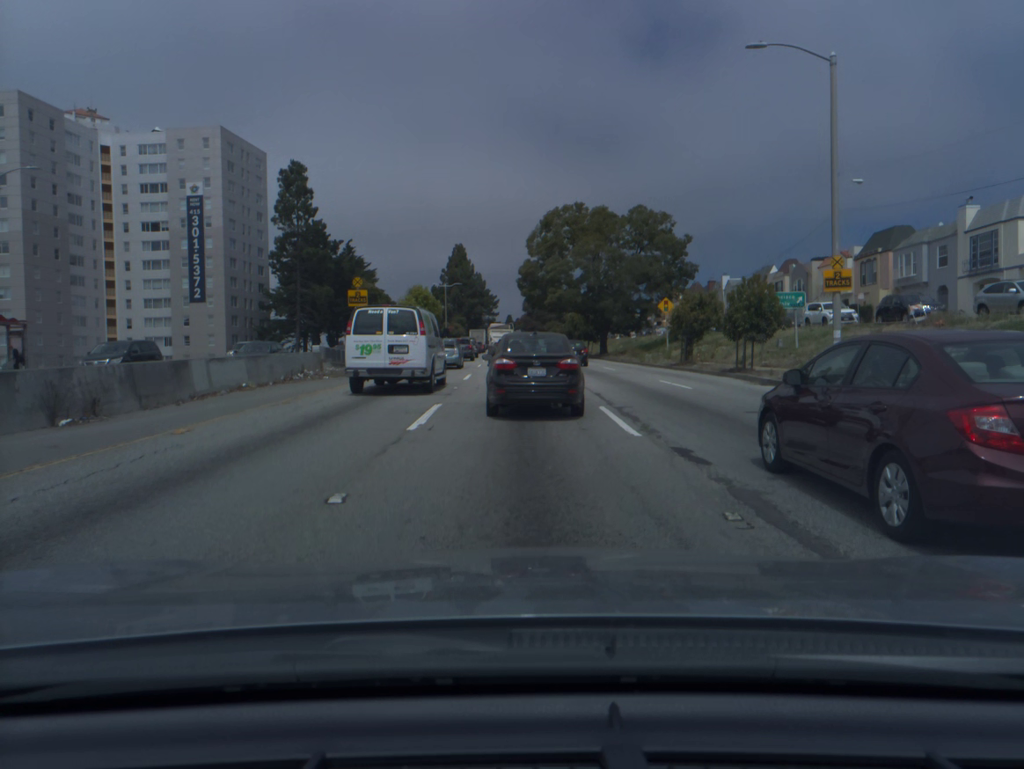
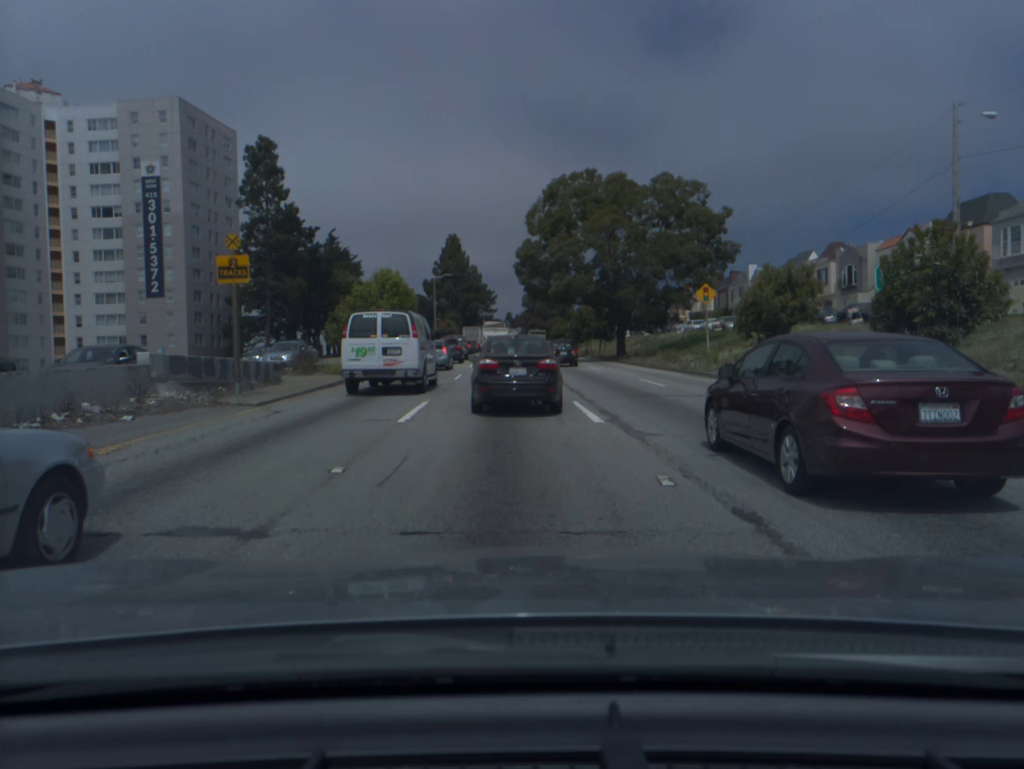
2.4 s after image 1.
(0.0, +13.1) m; 0°
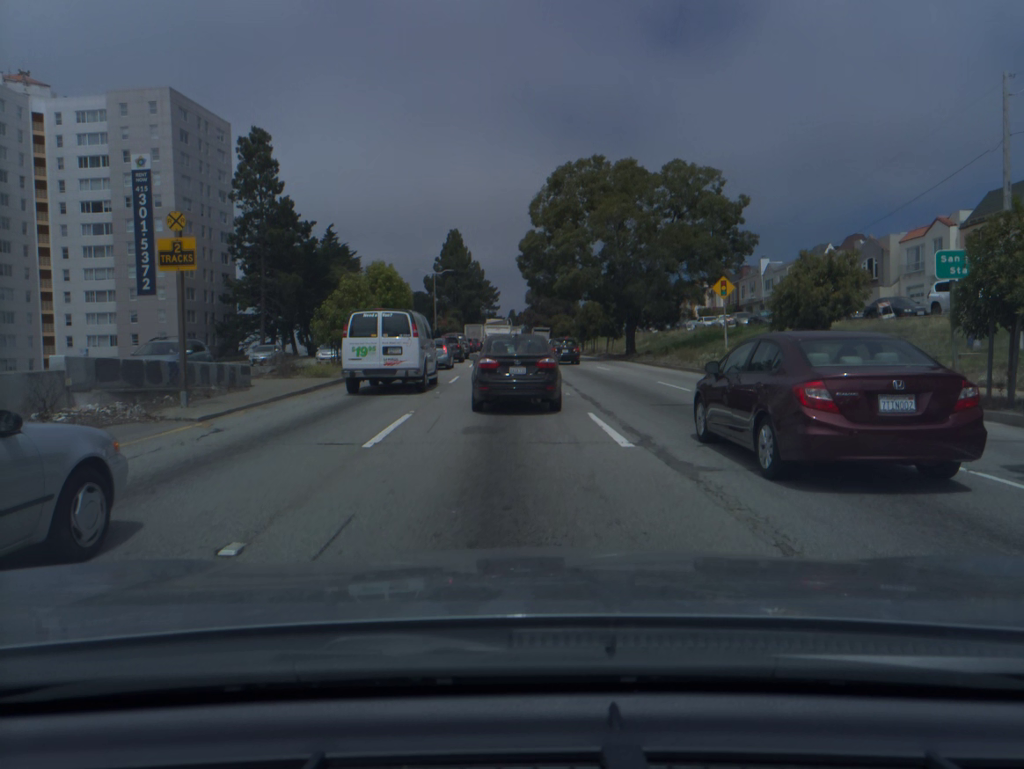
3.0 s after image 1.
(0.0, +3.0) m; 0°
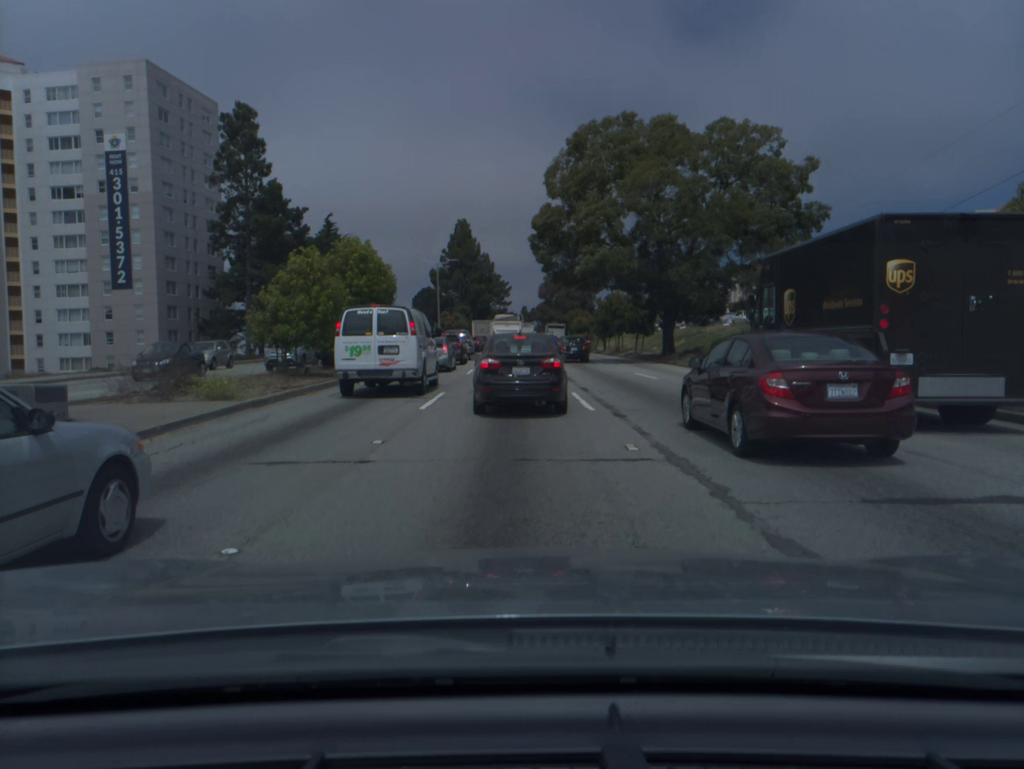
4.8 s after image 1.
(-0.1, +9.4) m; -1°
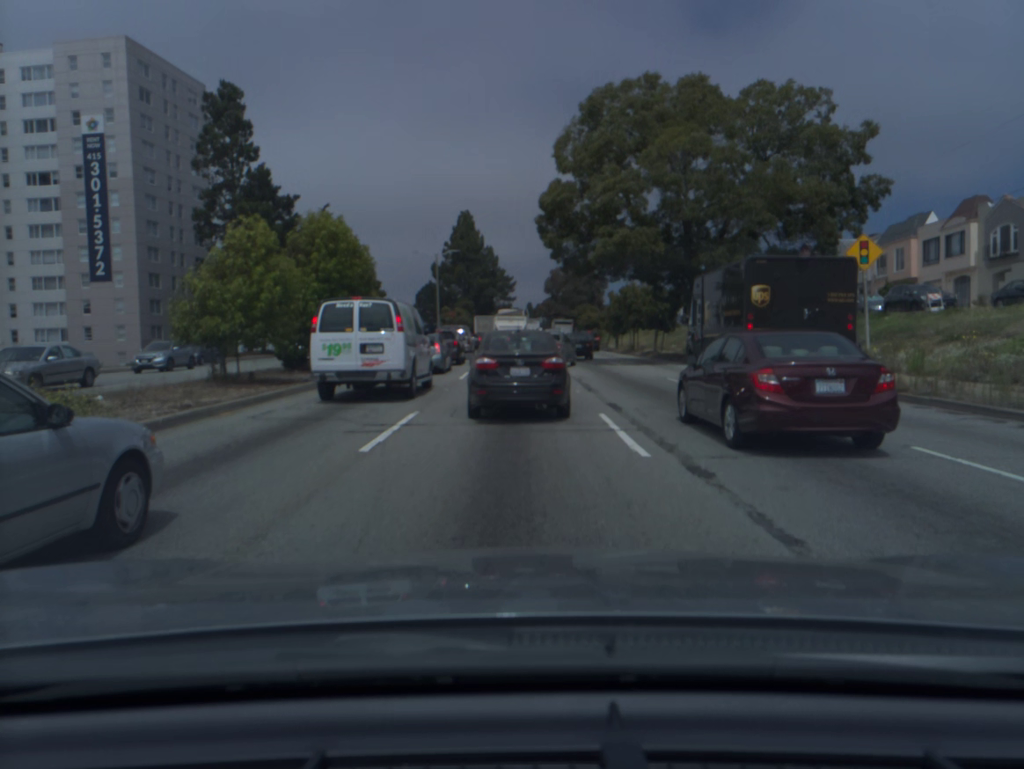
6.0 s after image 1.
(0.0, +5.9) m; -1°
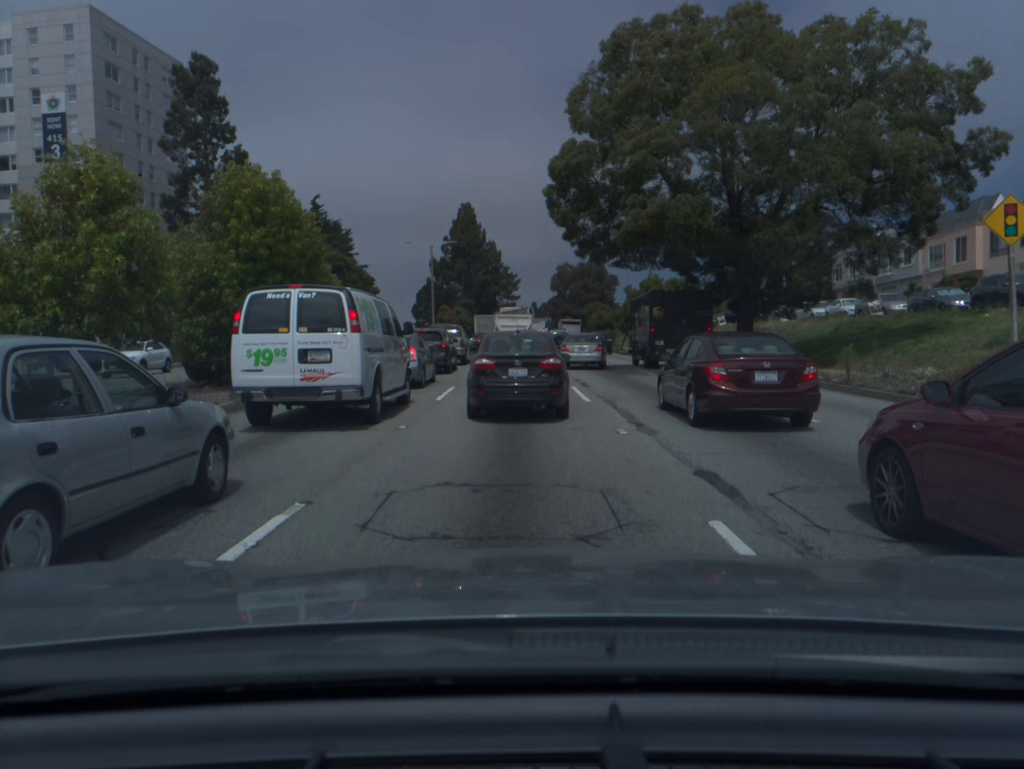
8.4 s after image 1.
(0.0, +7.5) m; +1°
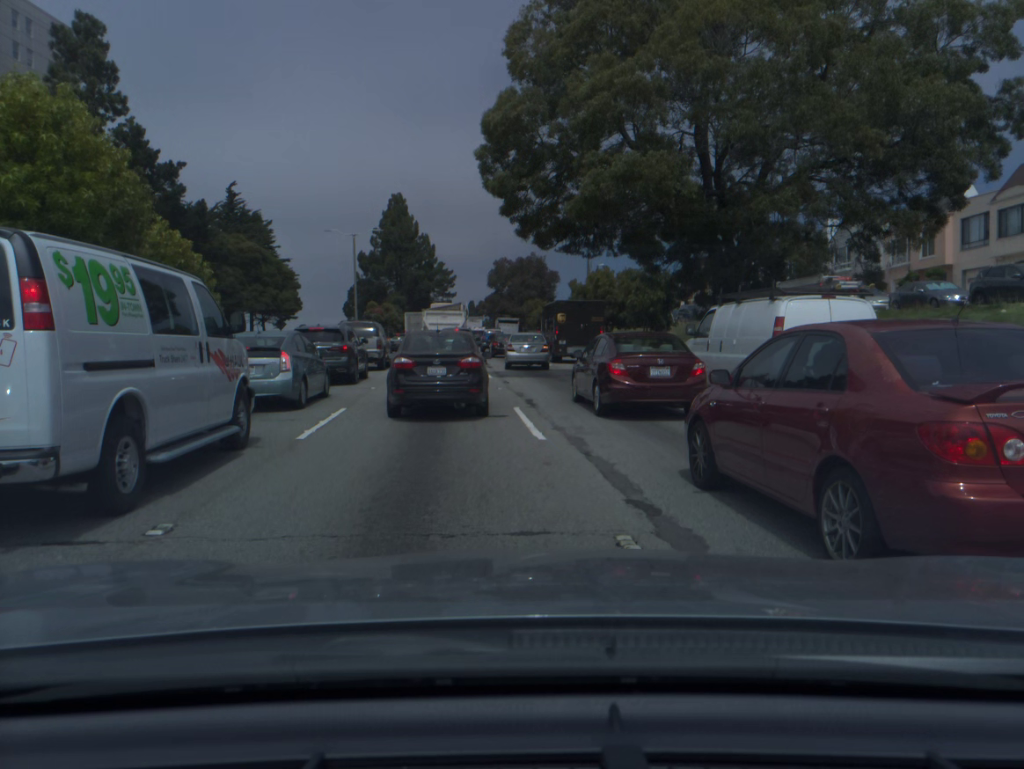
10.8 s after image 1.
(+0.2, +6.0) m; +7°
